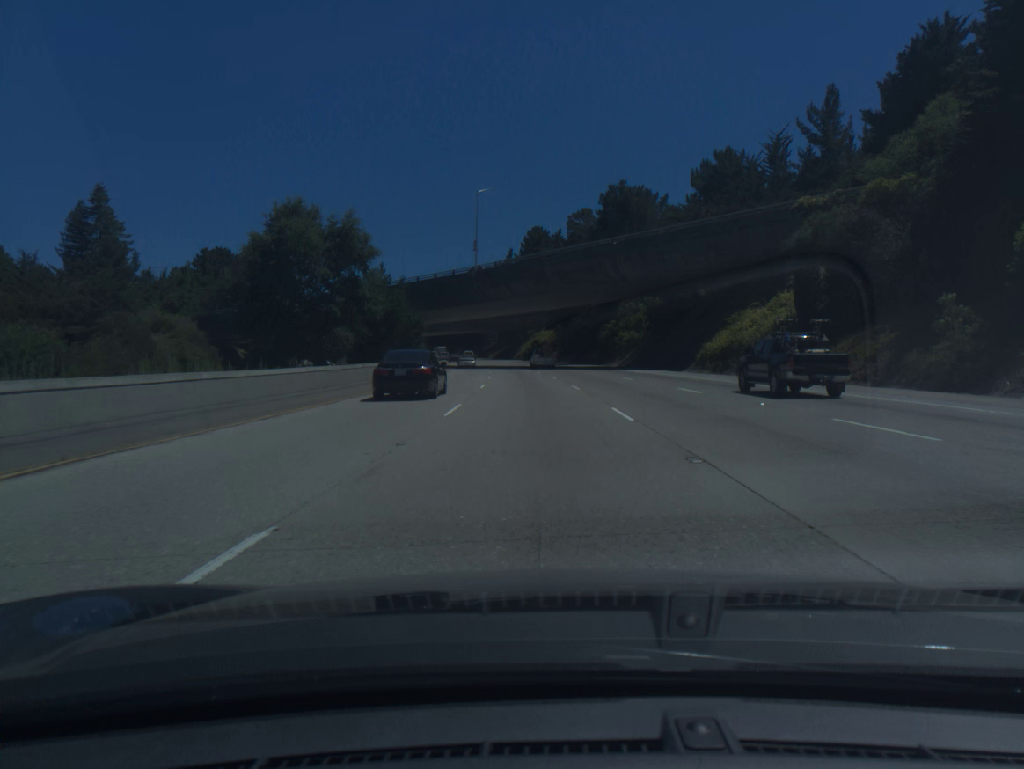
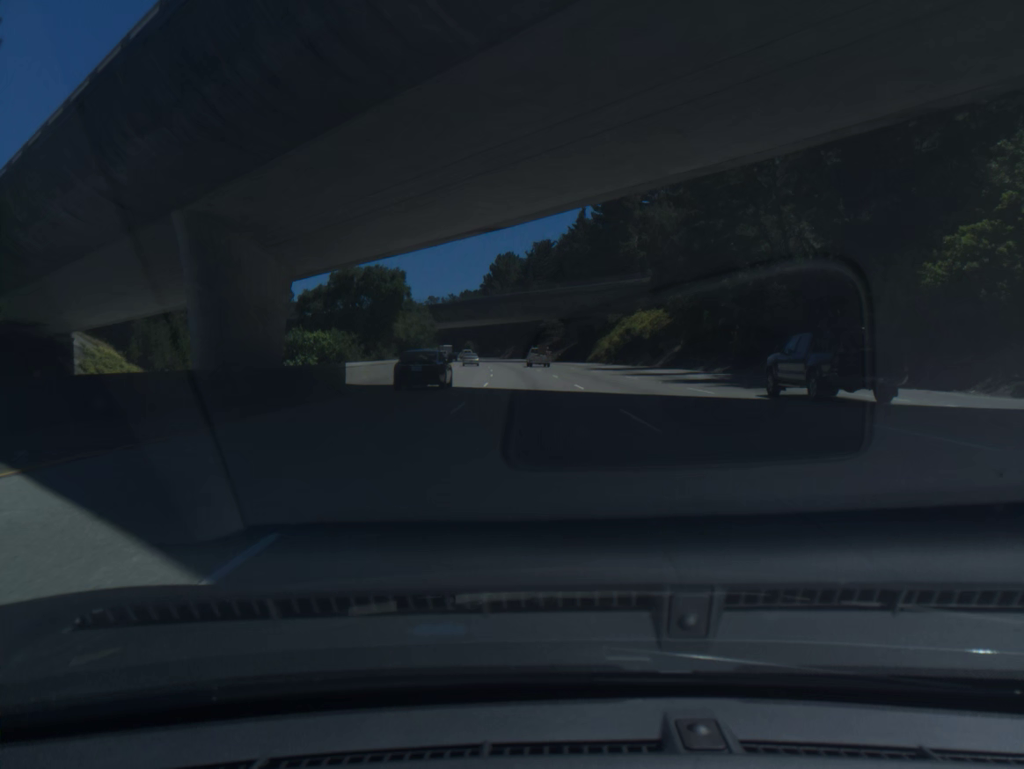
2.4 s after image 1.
(-3.4, +72.9) m; -5°
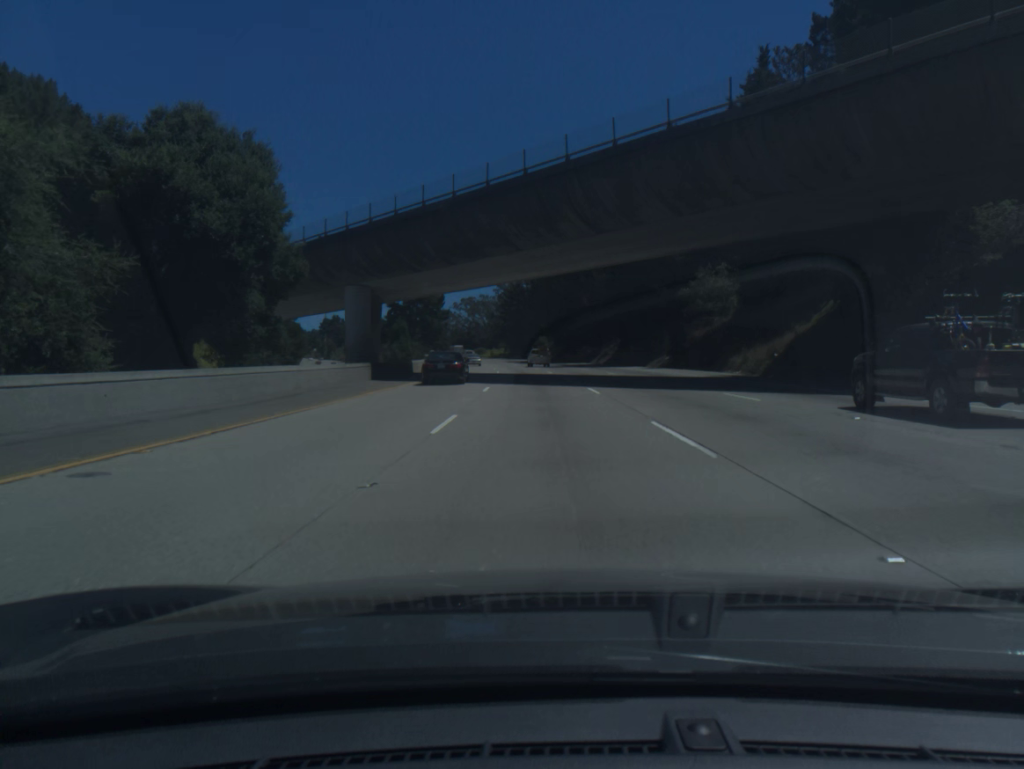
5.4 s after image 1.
(-5.1, +91.3) m; -6°
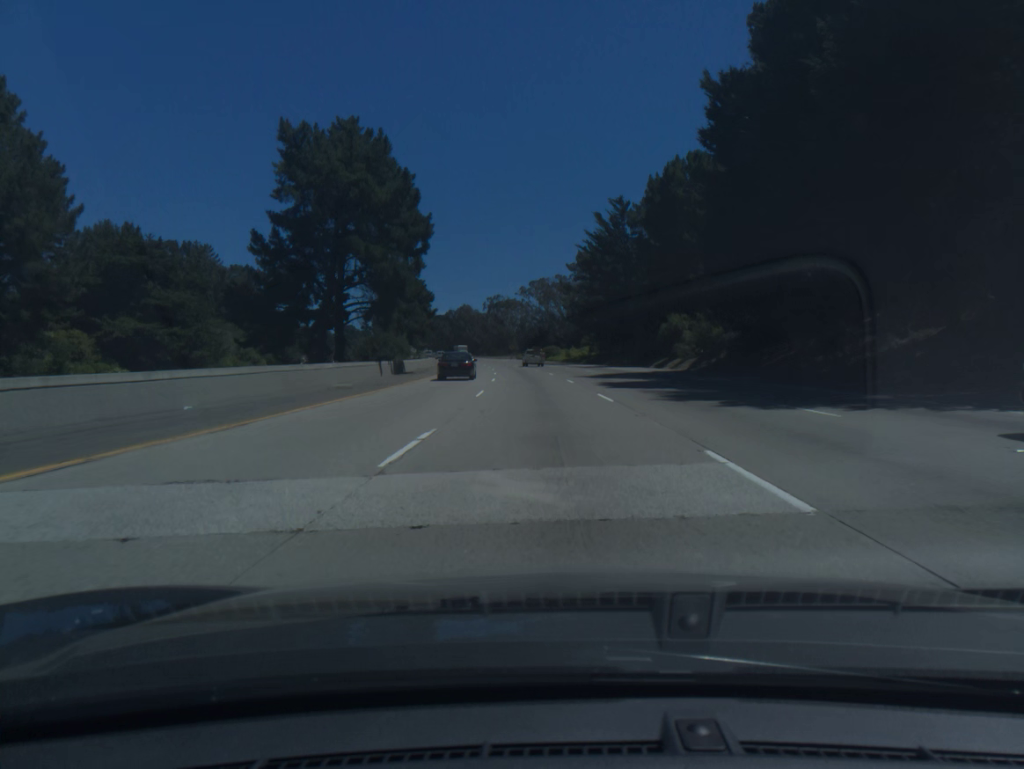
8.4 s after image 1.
(-4.7, +91.4) m; -6°
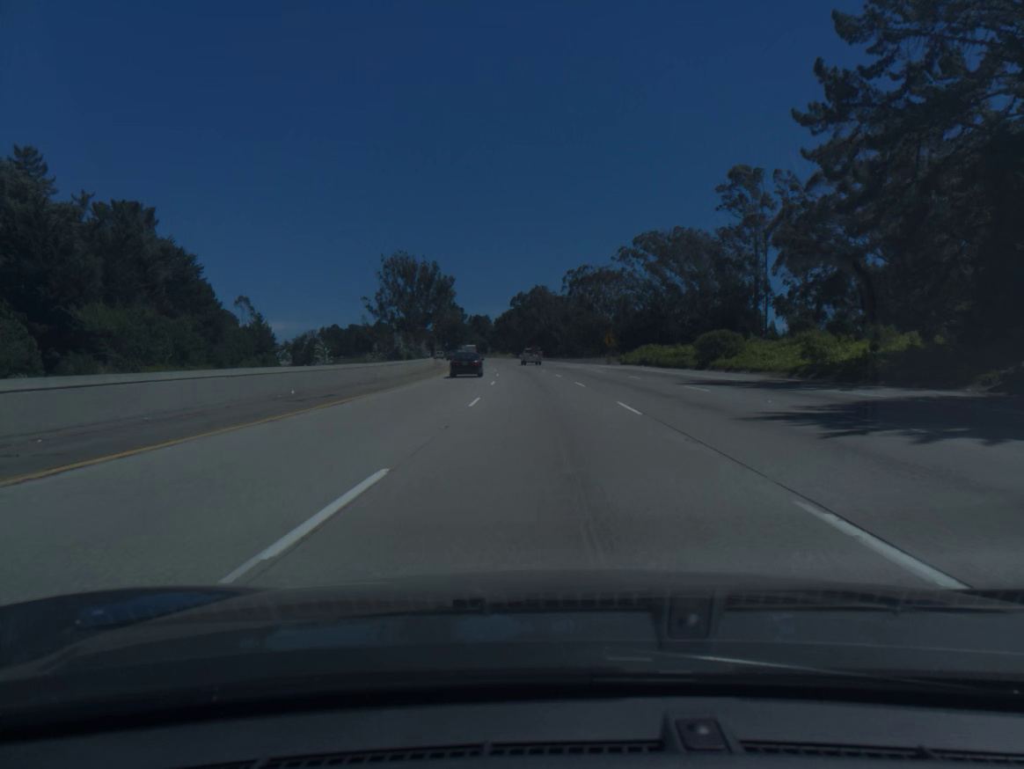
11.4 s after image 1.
(-5.0, +91.3) m; -6°
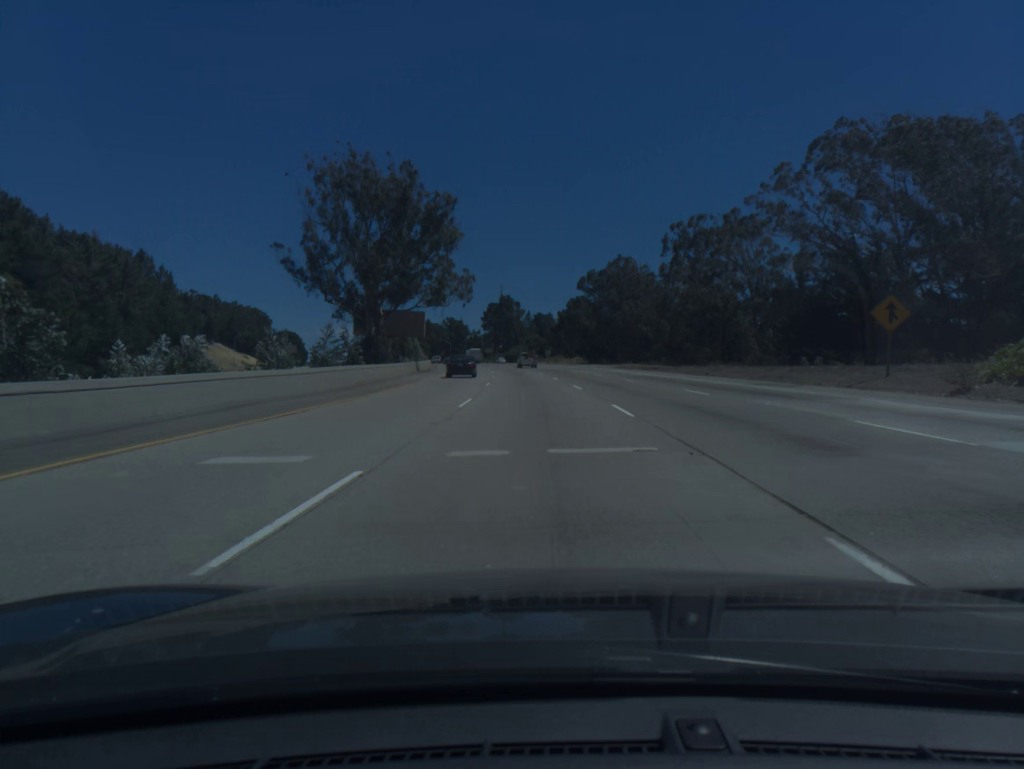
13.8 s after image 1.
(-2.9, +73.2) m; -5°
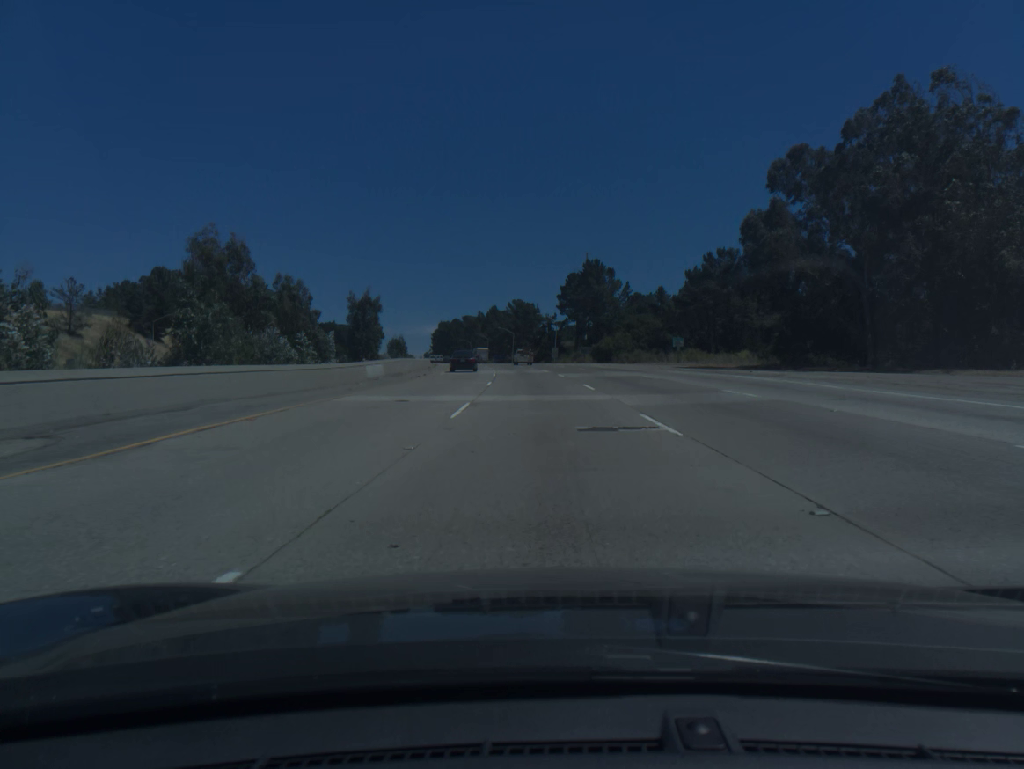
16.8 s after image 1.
(-5.1, +91.2) m; -6°
